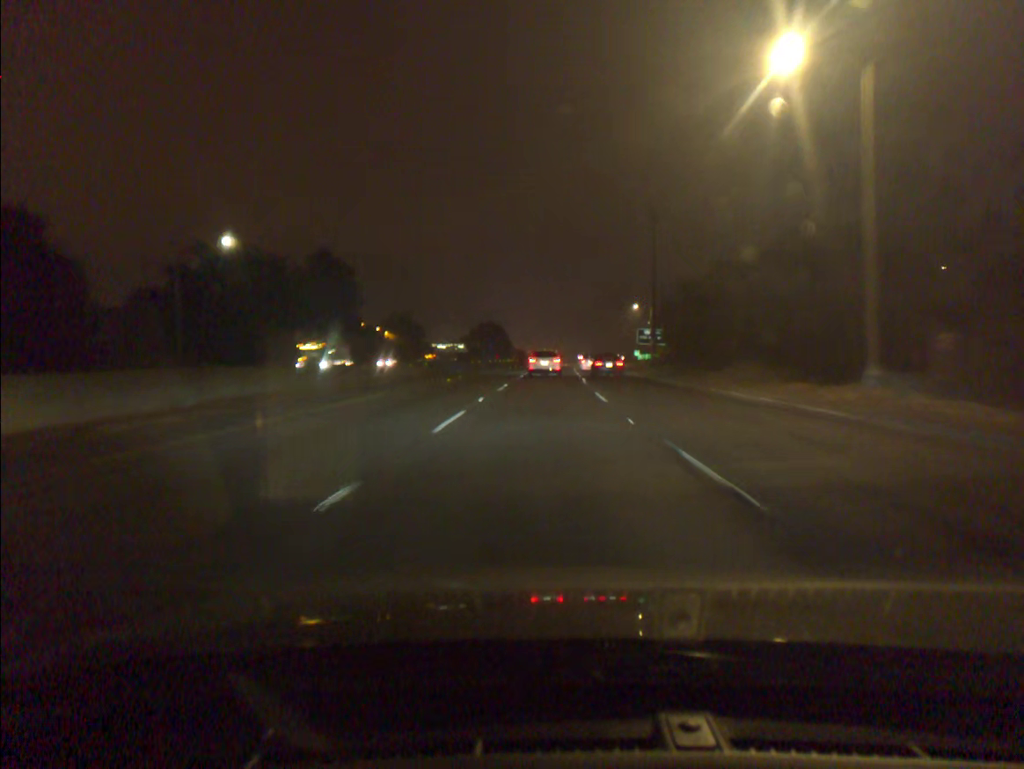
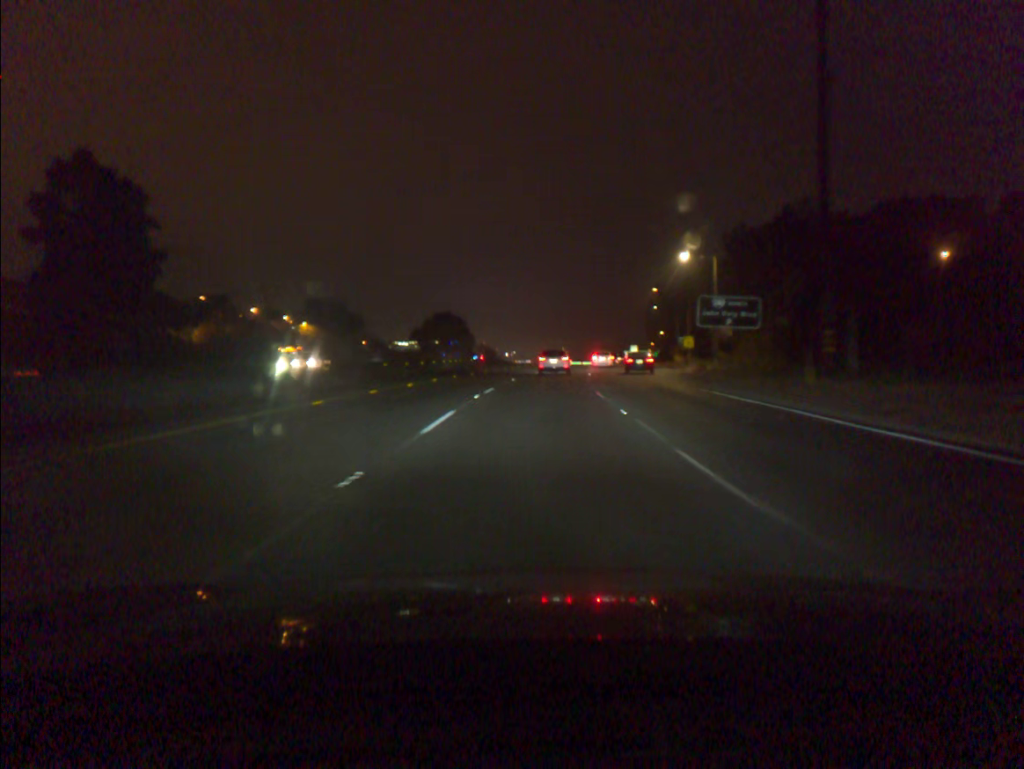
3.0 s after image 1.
(+0.8, +54.4) m; +2°
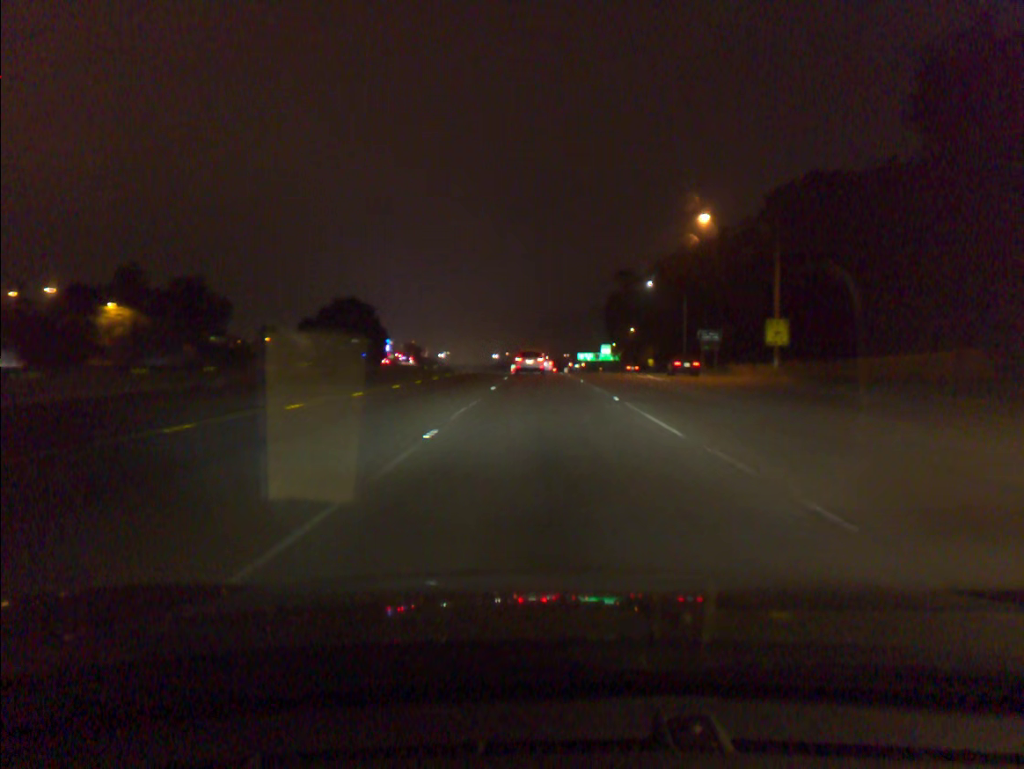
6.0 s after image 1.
(+1.6, +56.1) m; +4°
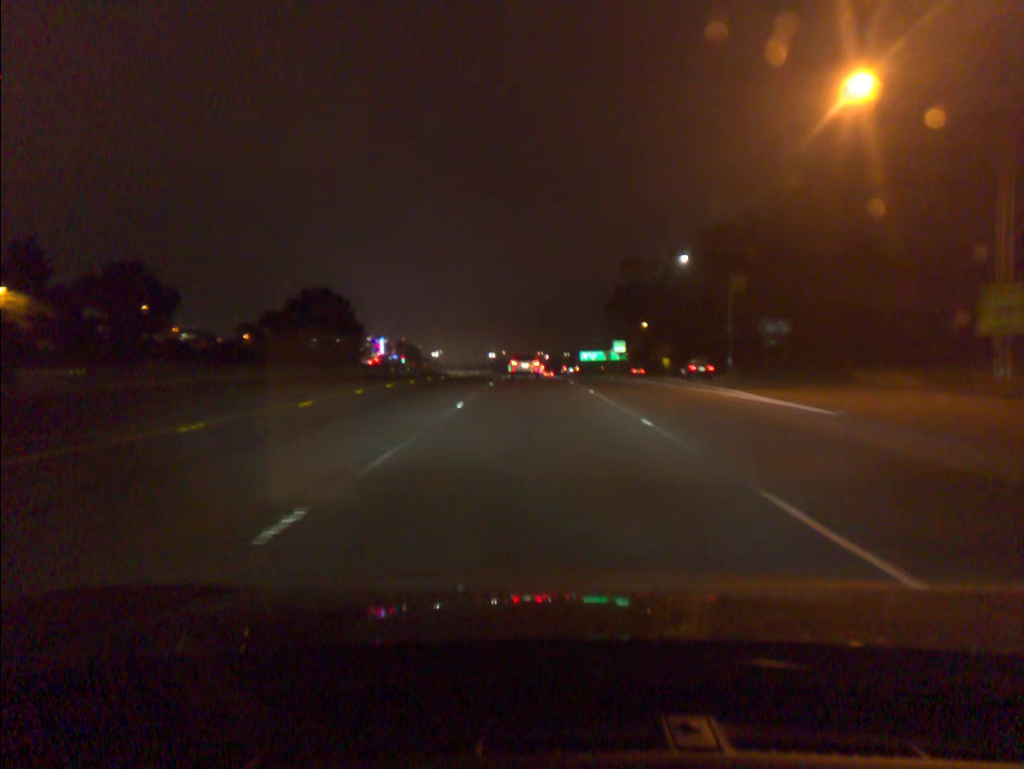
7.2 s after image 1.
(+0.1, +23.0) m; 0°
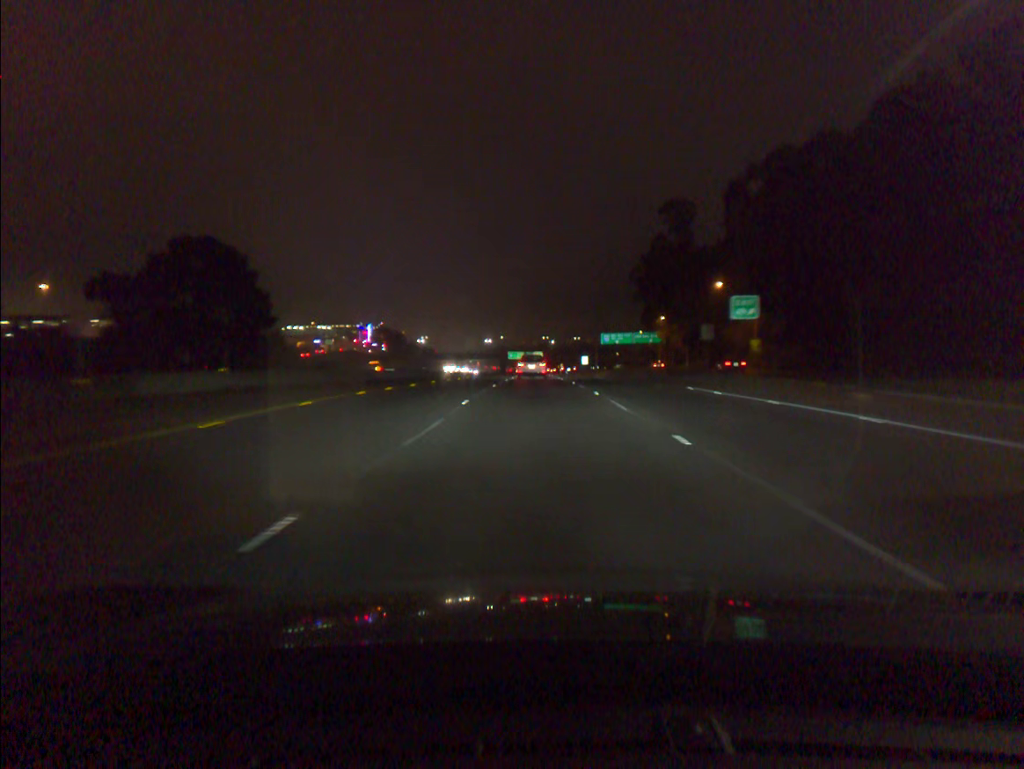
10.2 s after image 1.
(-0.6, +58.5) m; 0°
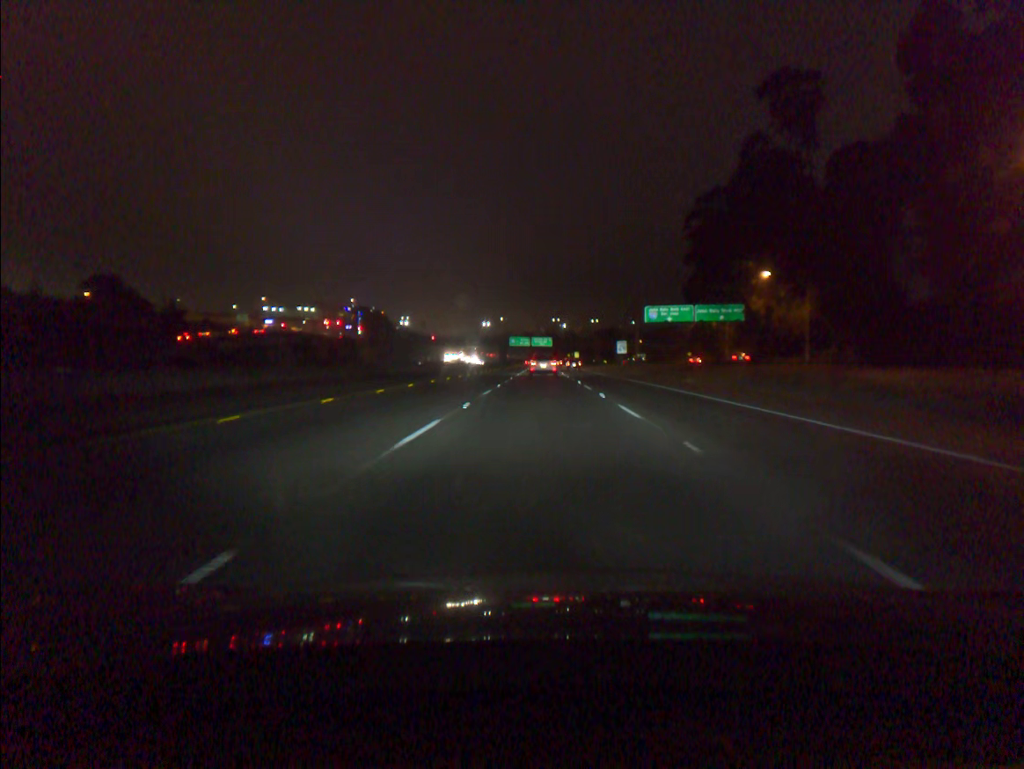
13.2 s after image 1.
(-0.4, +60.0) m; -1°
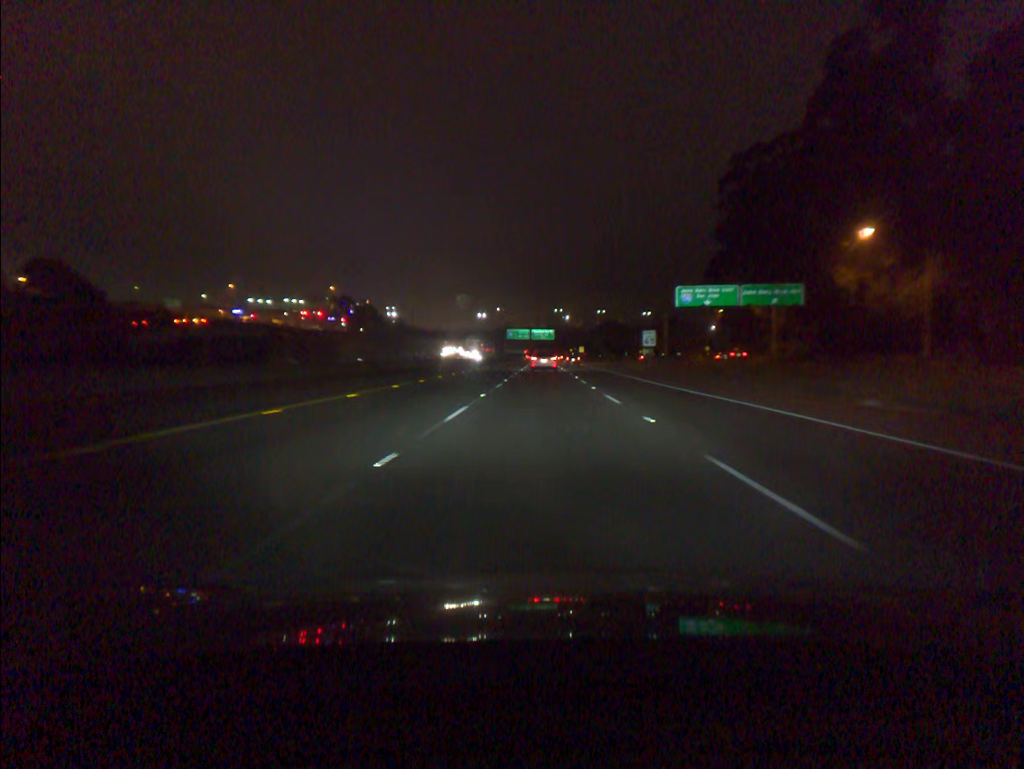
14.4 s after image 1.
(0.0, +24.8) m; 0°
